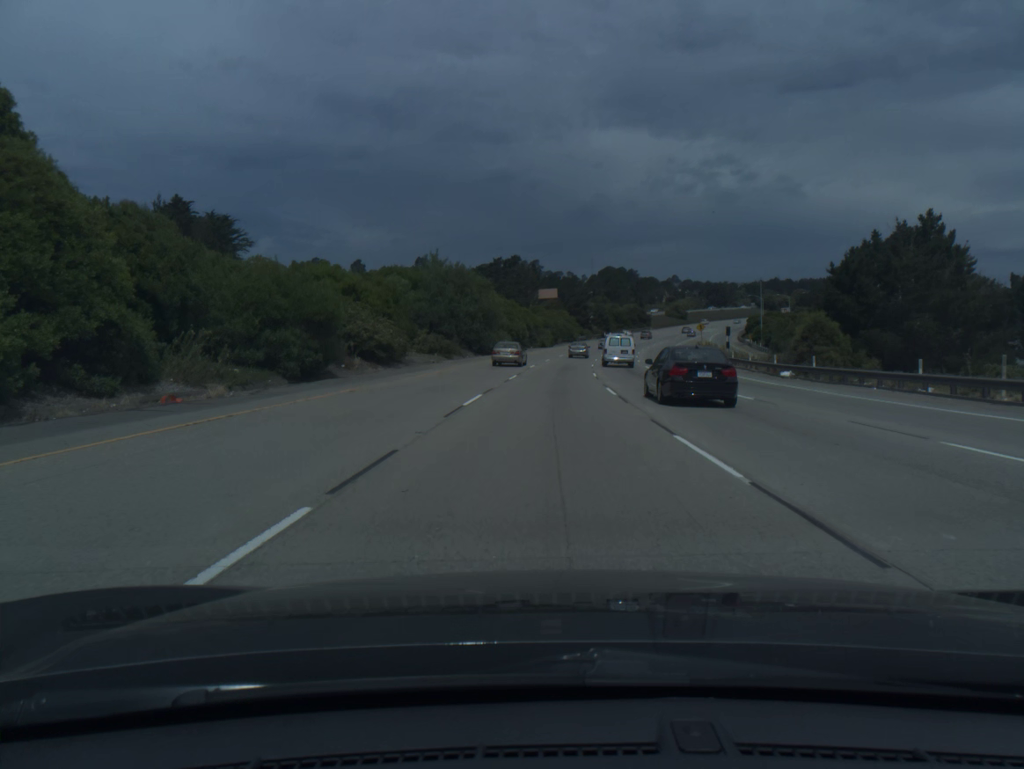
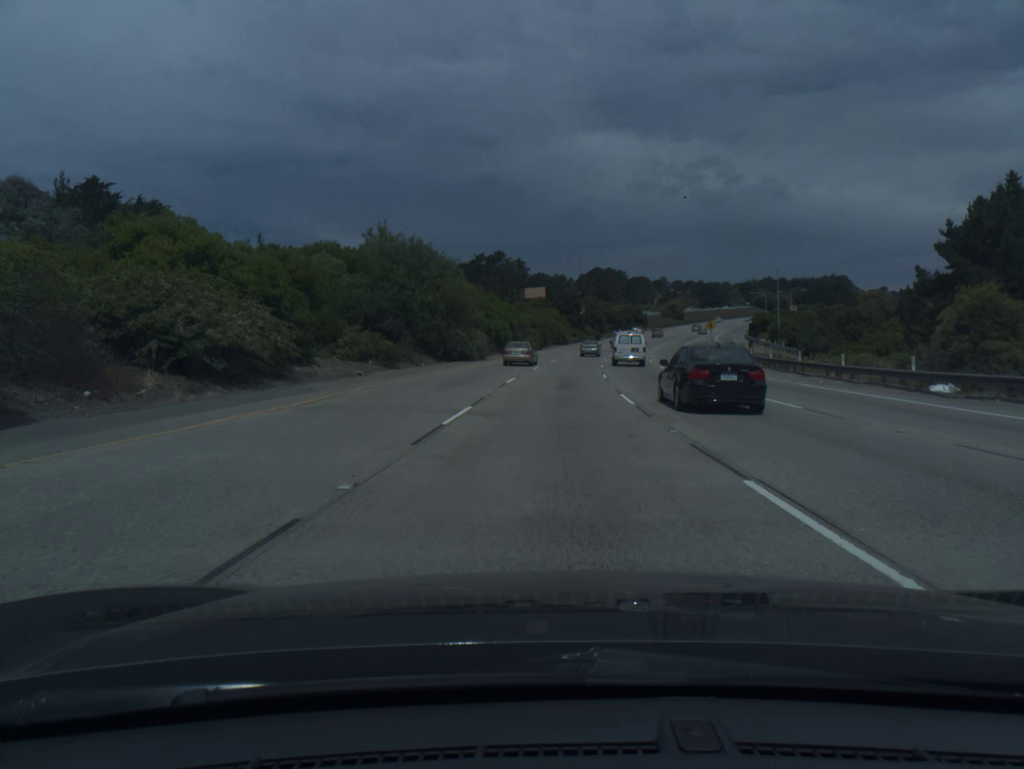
(+0.1, +18.6) m; +1°
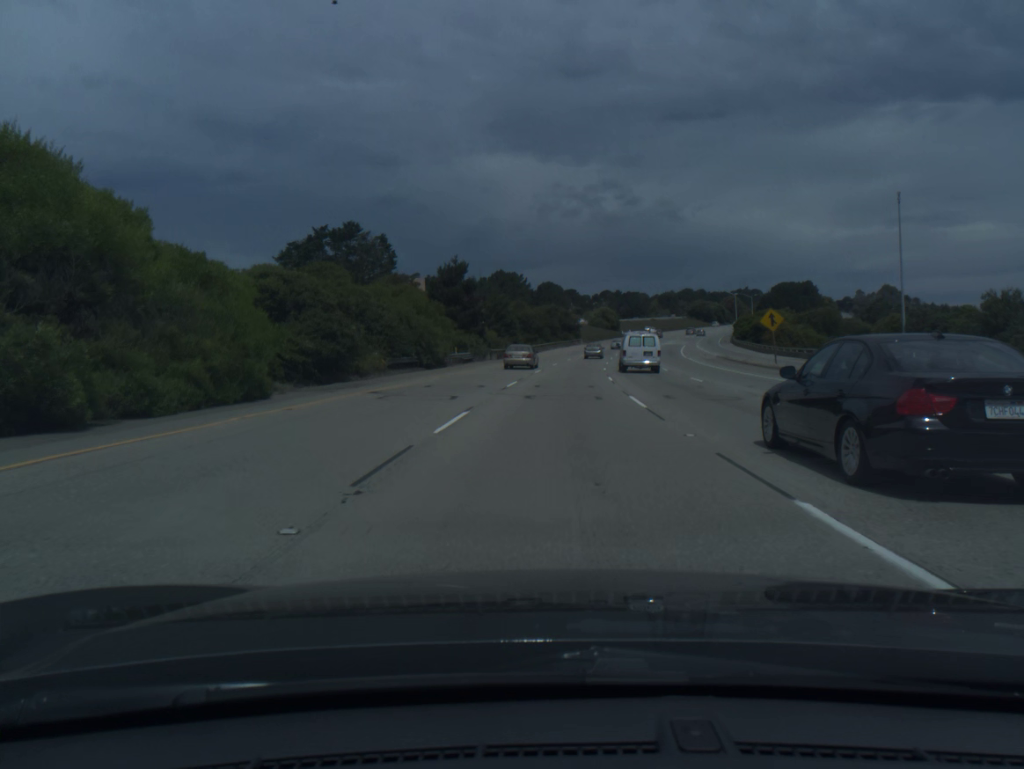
(+4.2, +74.1) m; +7°
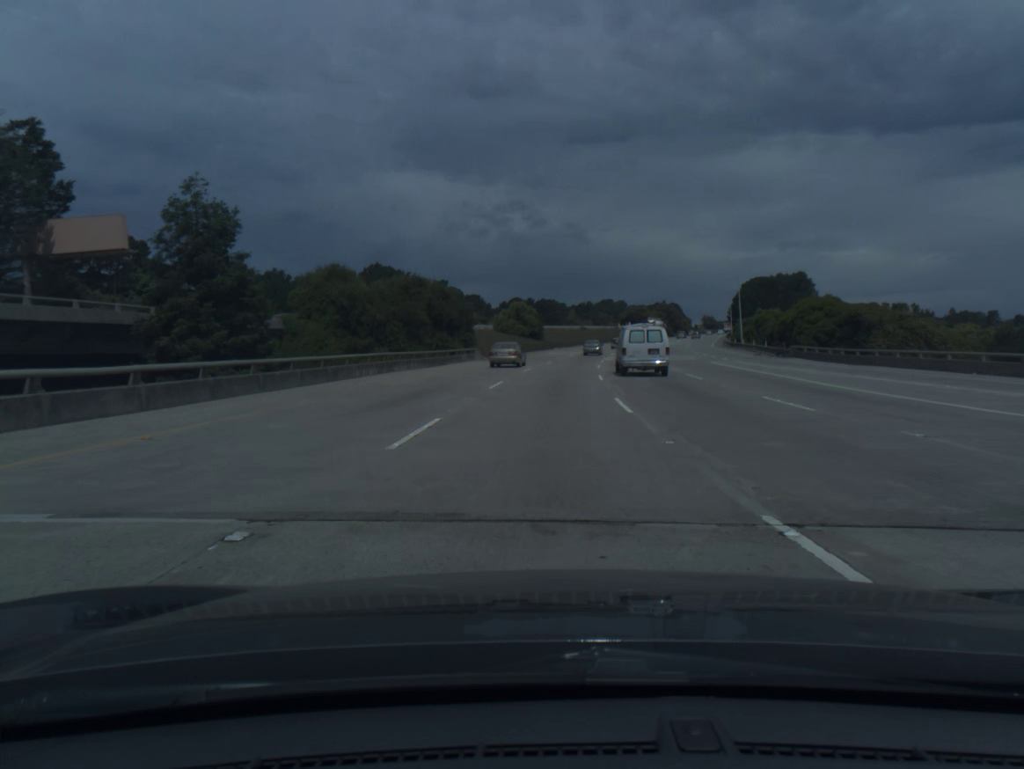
(+4.8, +73.5) m; +7°
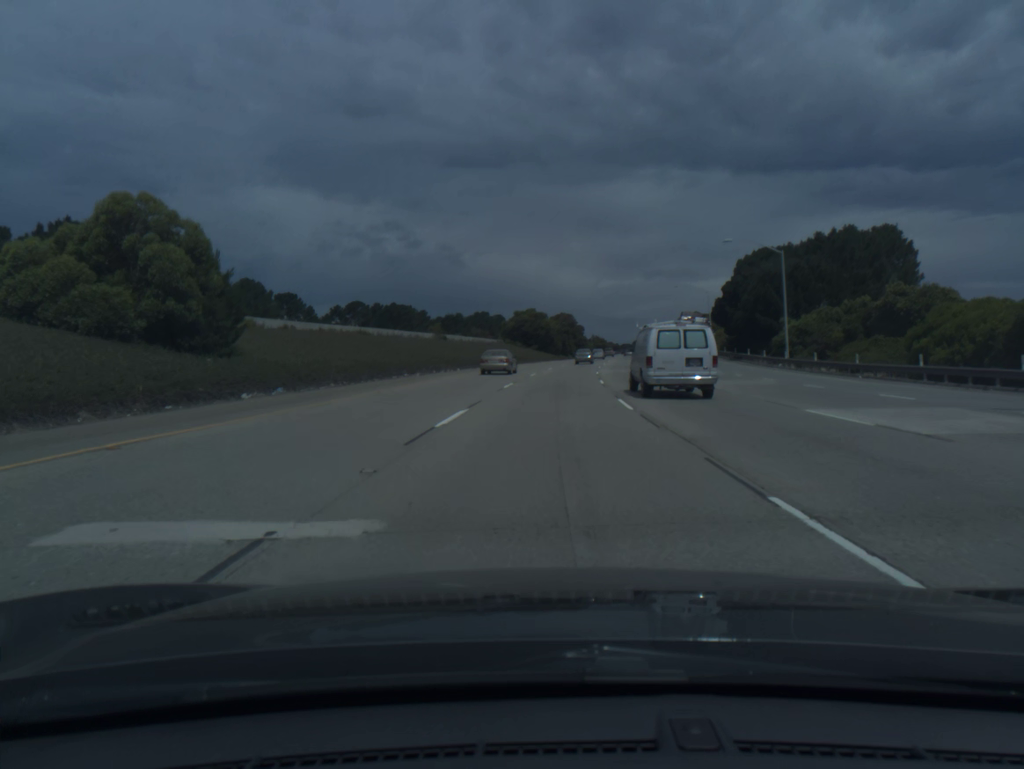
(+6.7, +90.7) m; +9°
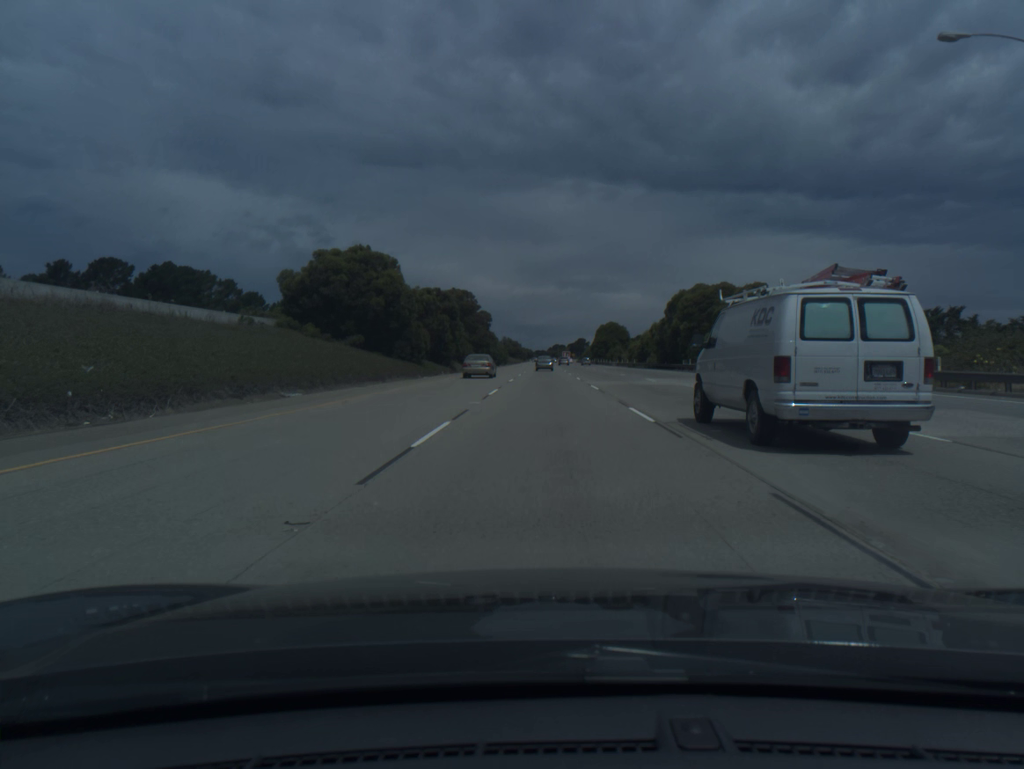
(+5.7, +90.3) m; +6°
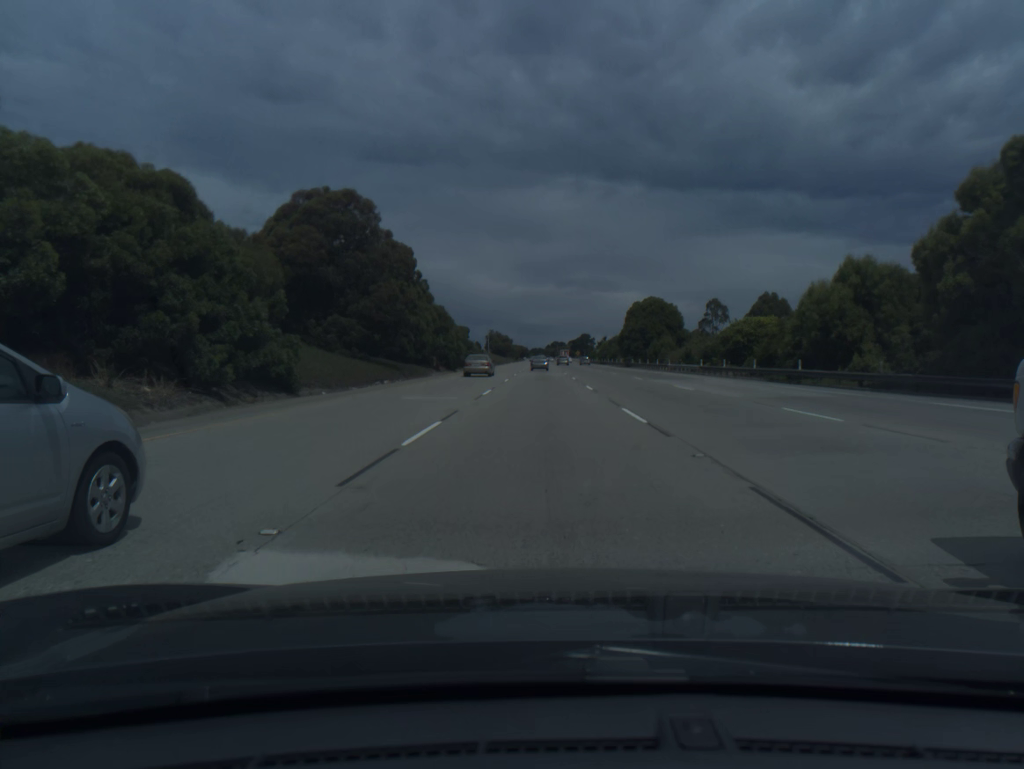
(+0.5, +72.8) m; 0°
